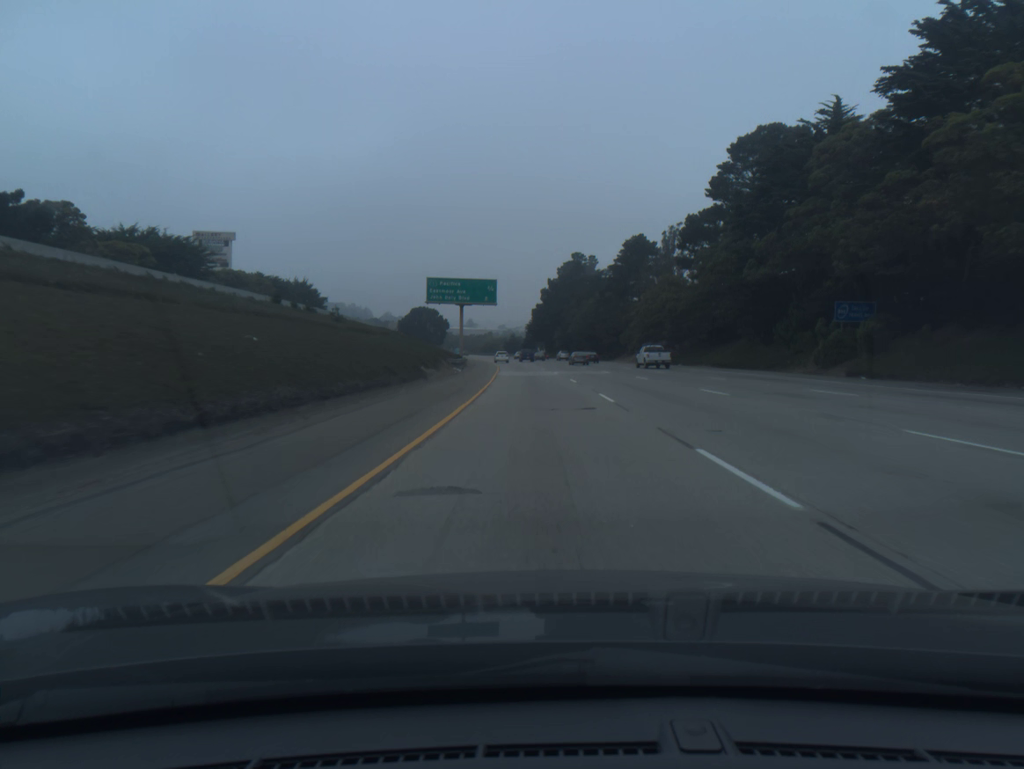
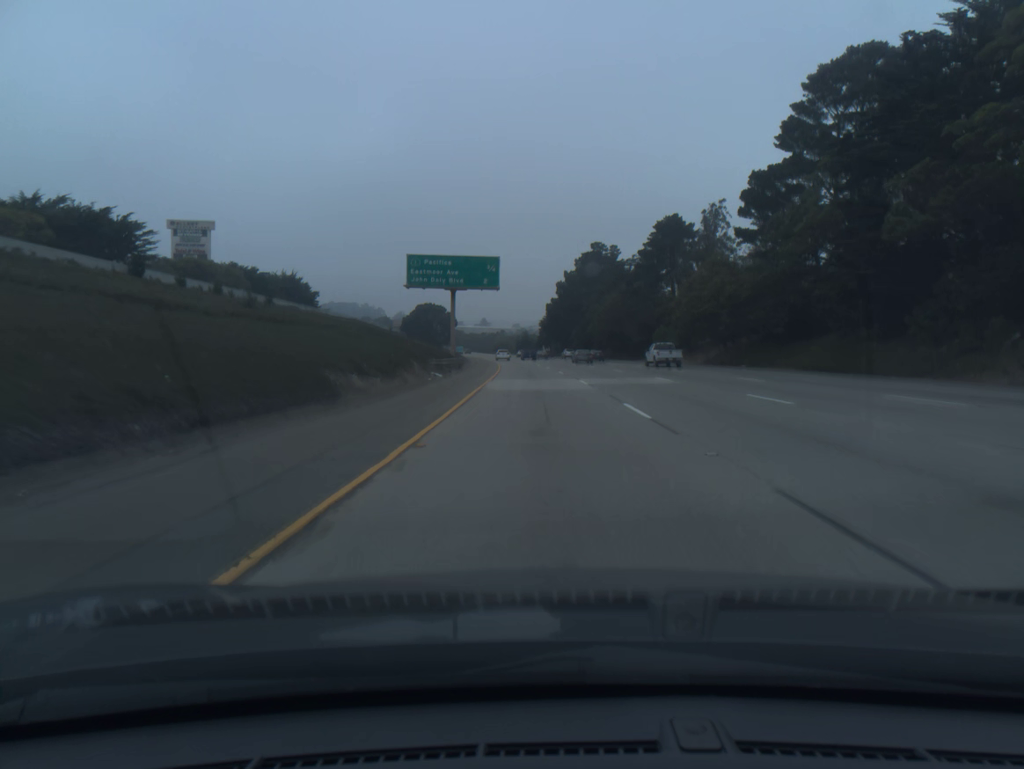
(-0.2, +20.2) m; -1°
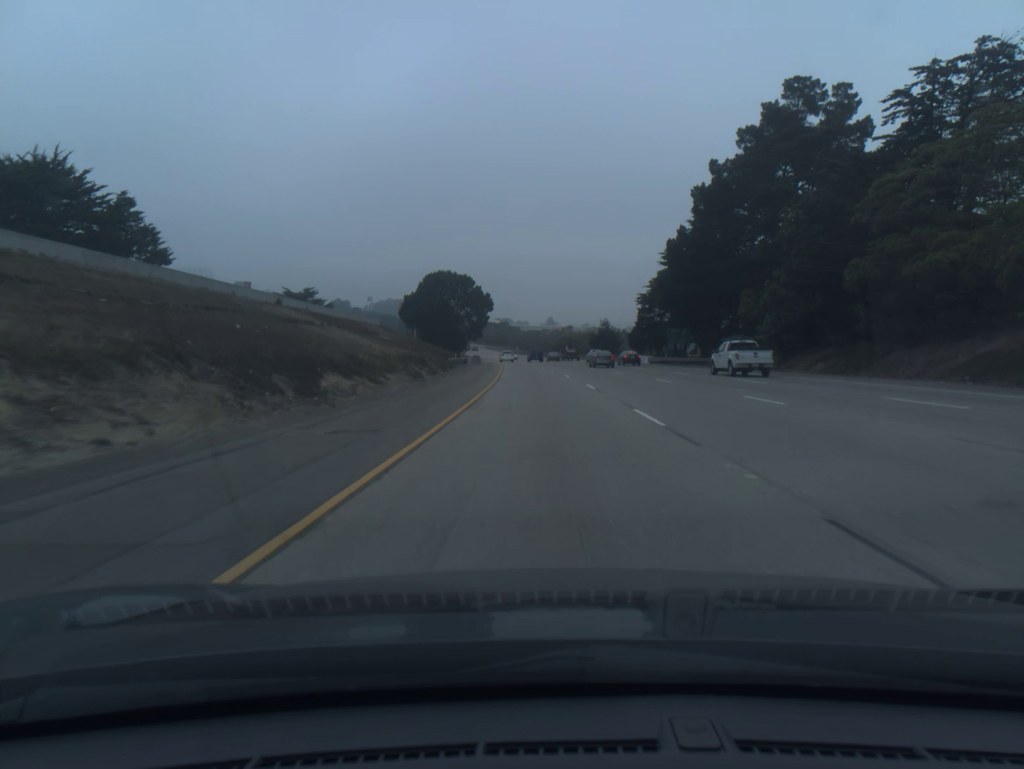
(-4.3, +101.1) m; -5°
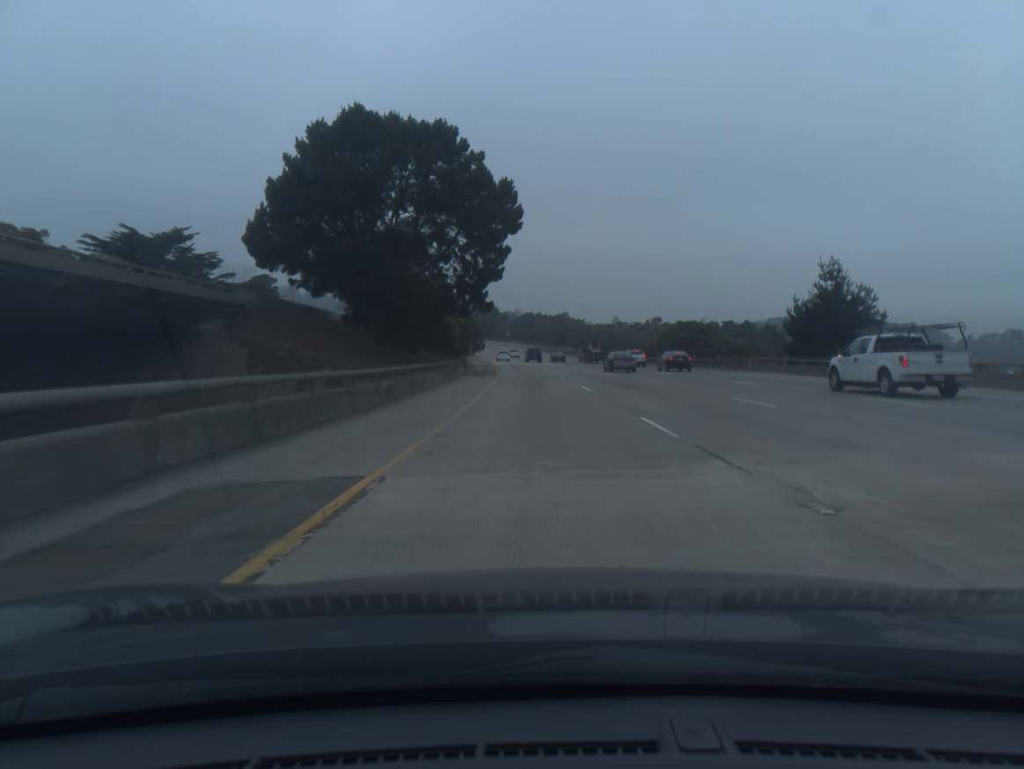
(-3.9, +101.0) m; -4°
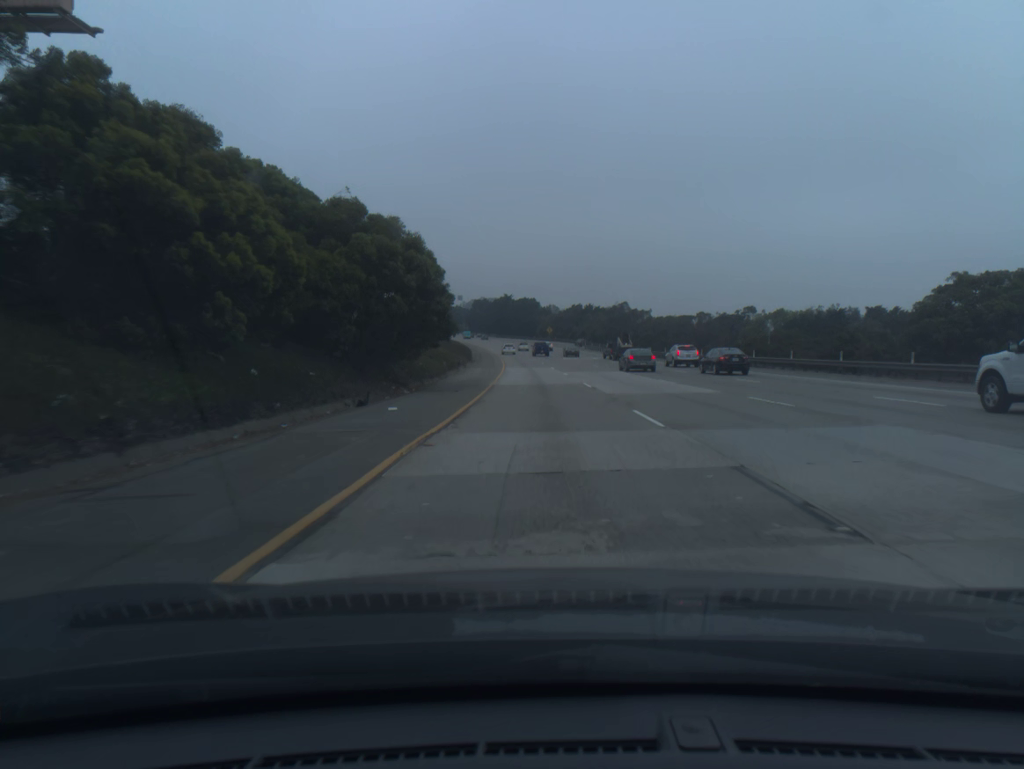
(-1.6, +60.6) m; -3°
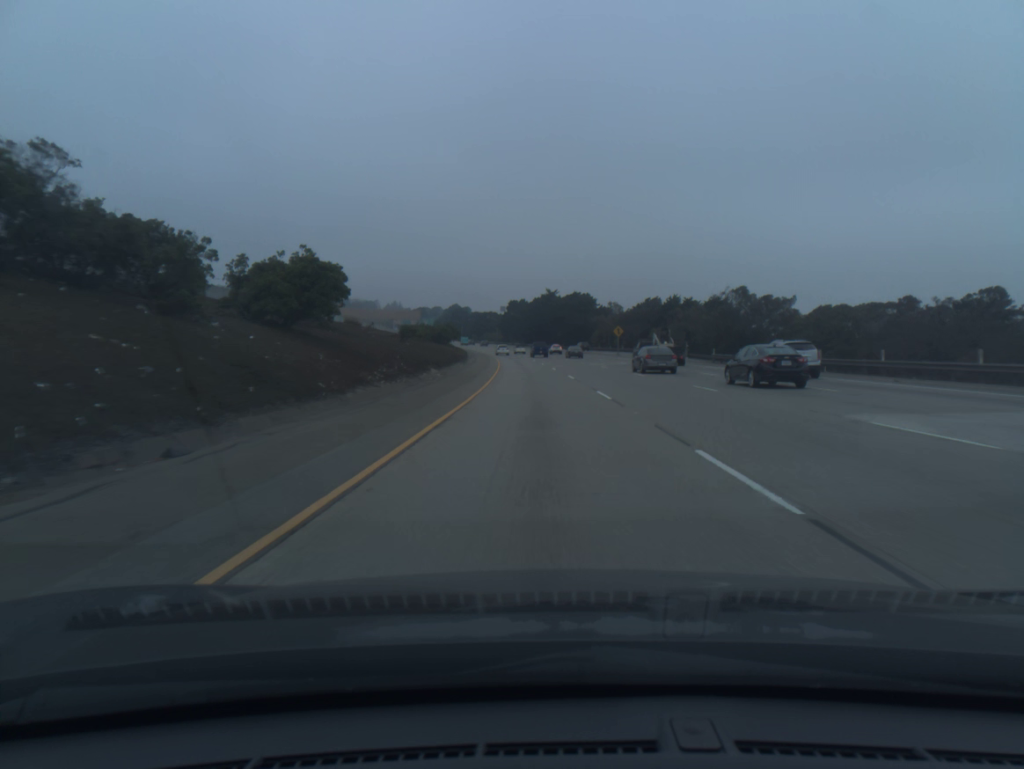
(-2.2, +80.6) m; -3°
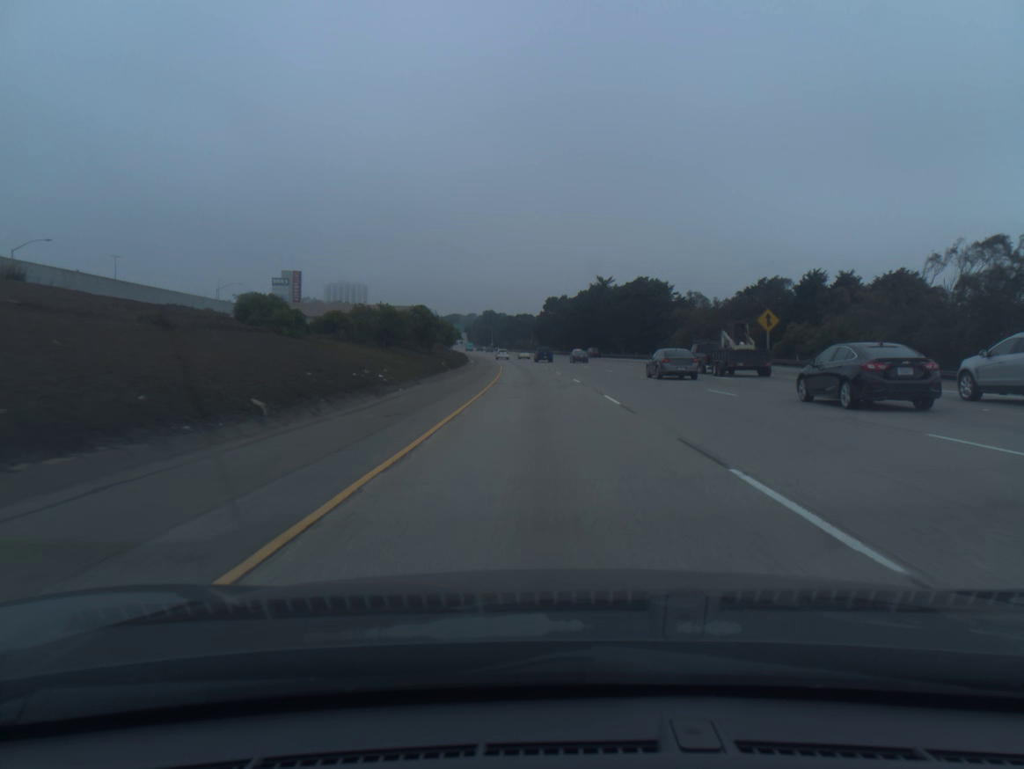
(-1.6, +60.1) m; -3°
